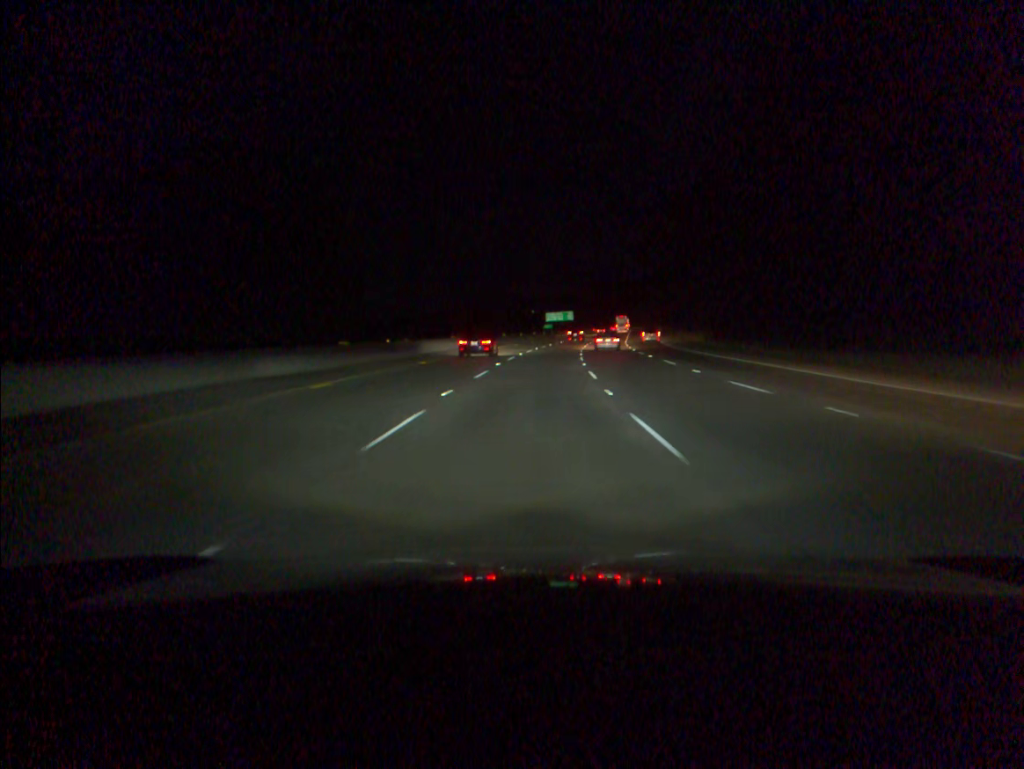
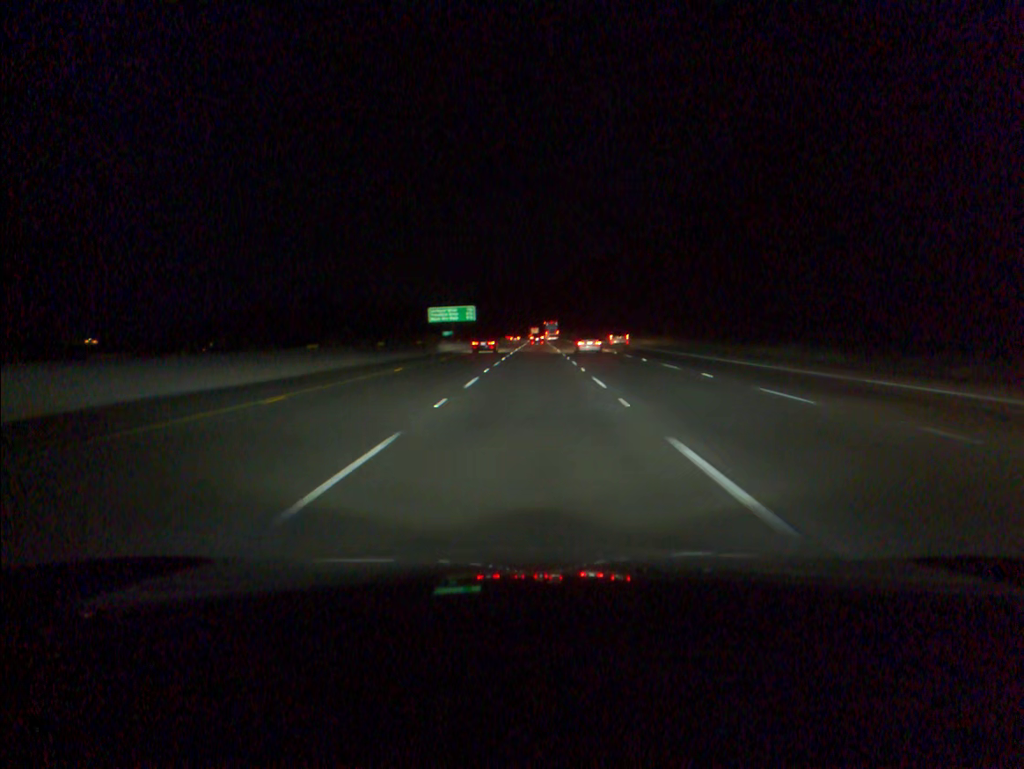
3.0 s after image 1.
(+5.6, +90.6) m; +7°
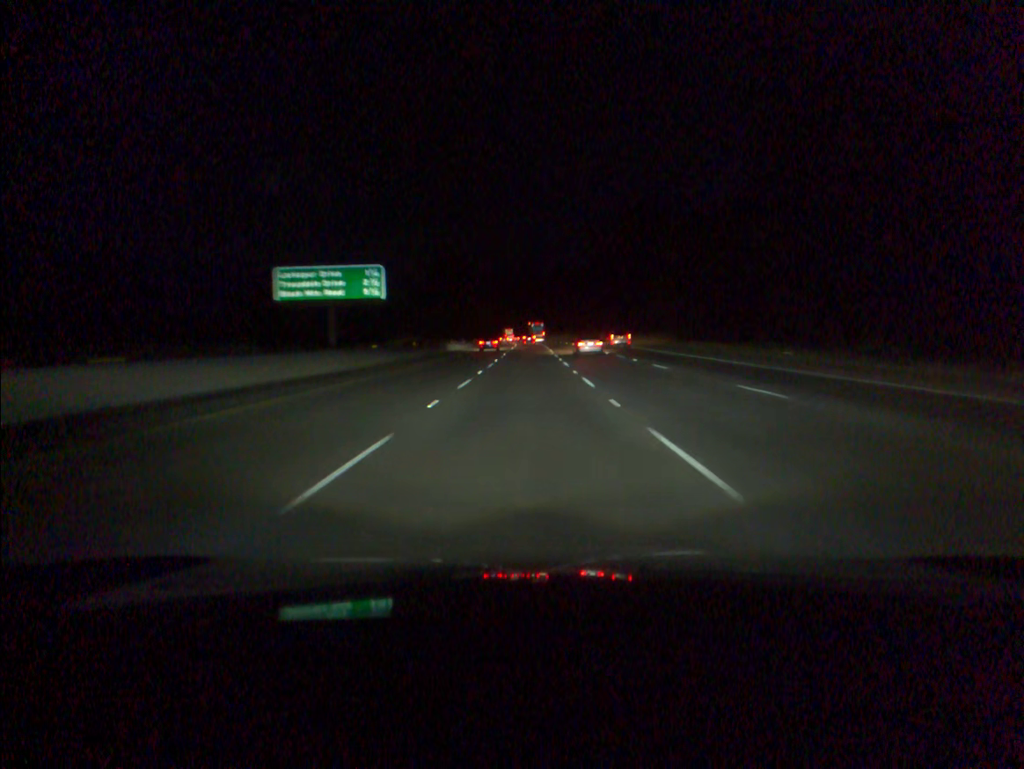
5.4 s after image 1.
(+0.7, +72.3) m; +1°
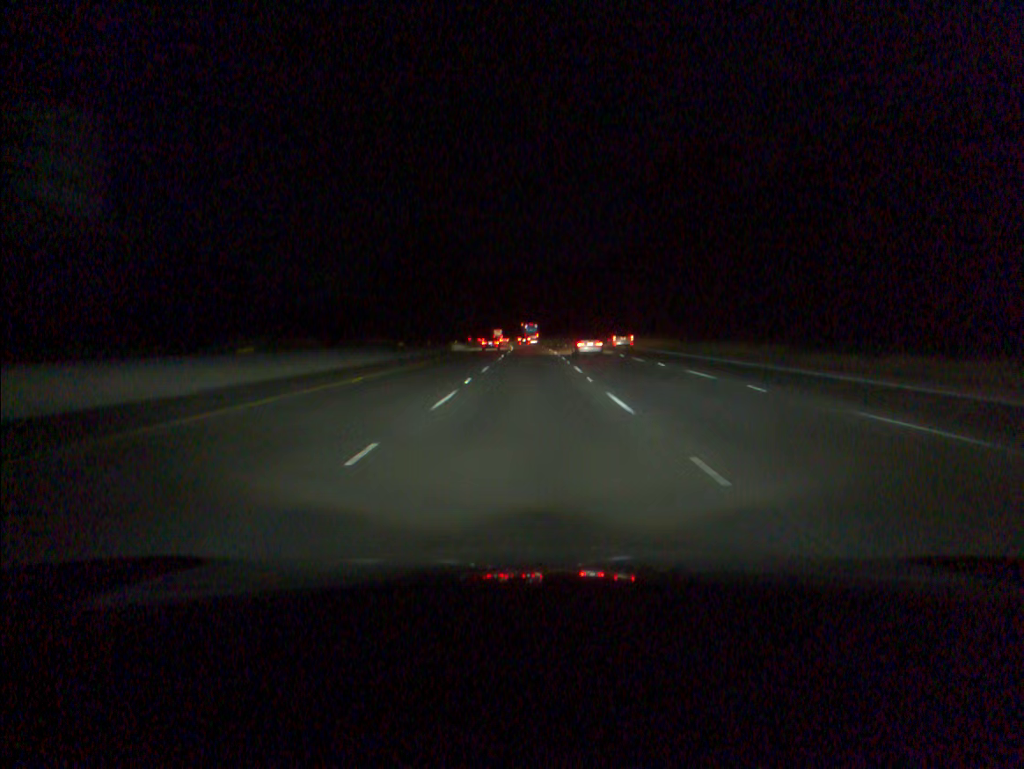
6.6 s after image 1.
(0.0, +36.2) m; 0°
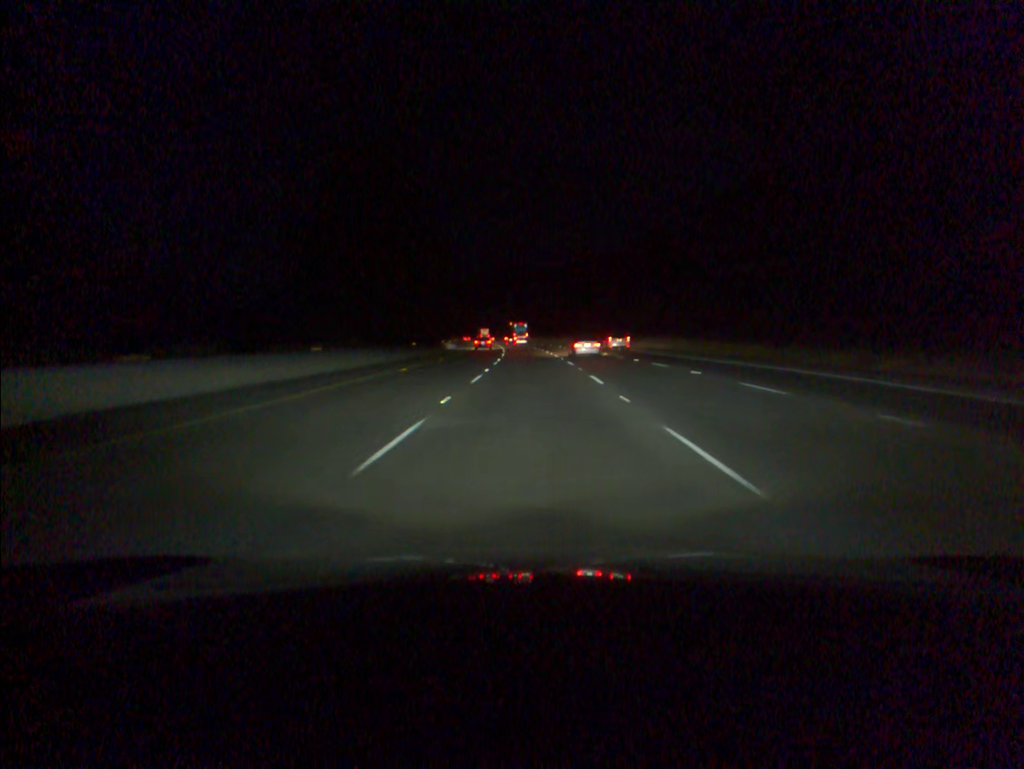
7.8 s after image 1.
(0.0, +36.2) m; 0°
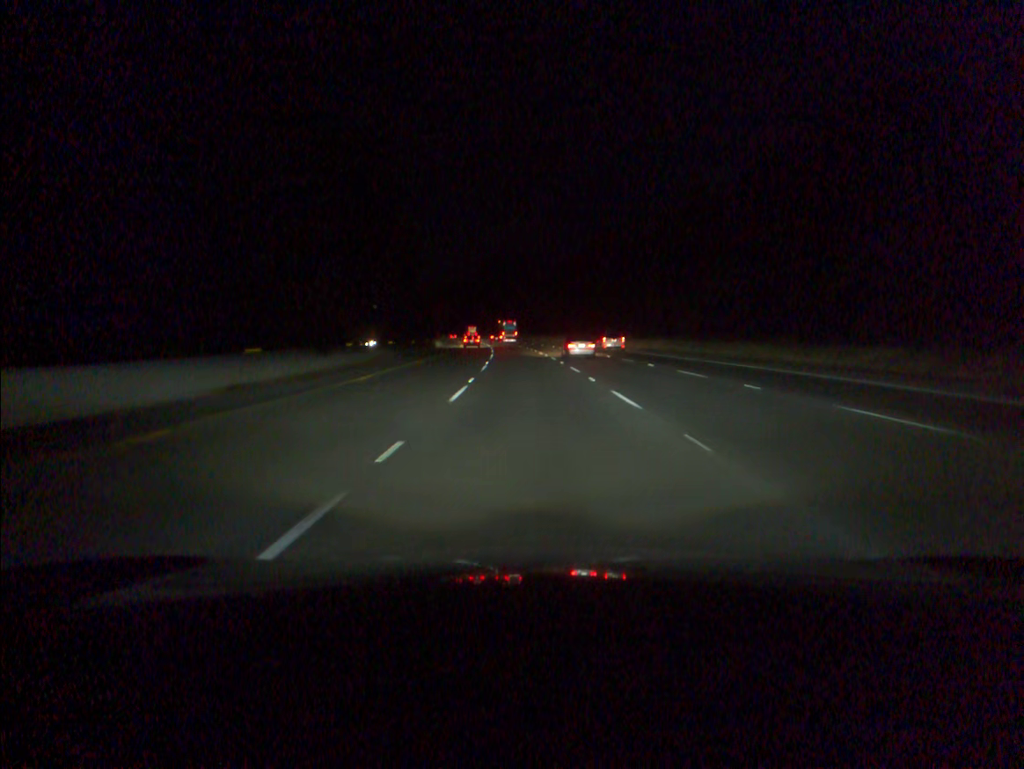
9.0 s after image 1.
(-0.1, +36.2) m; 0°
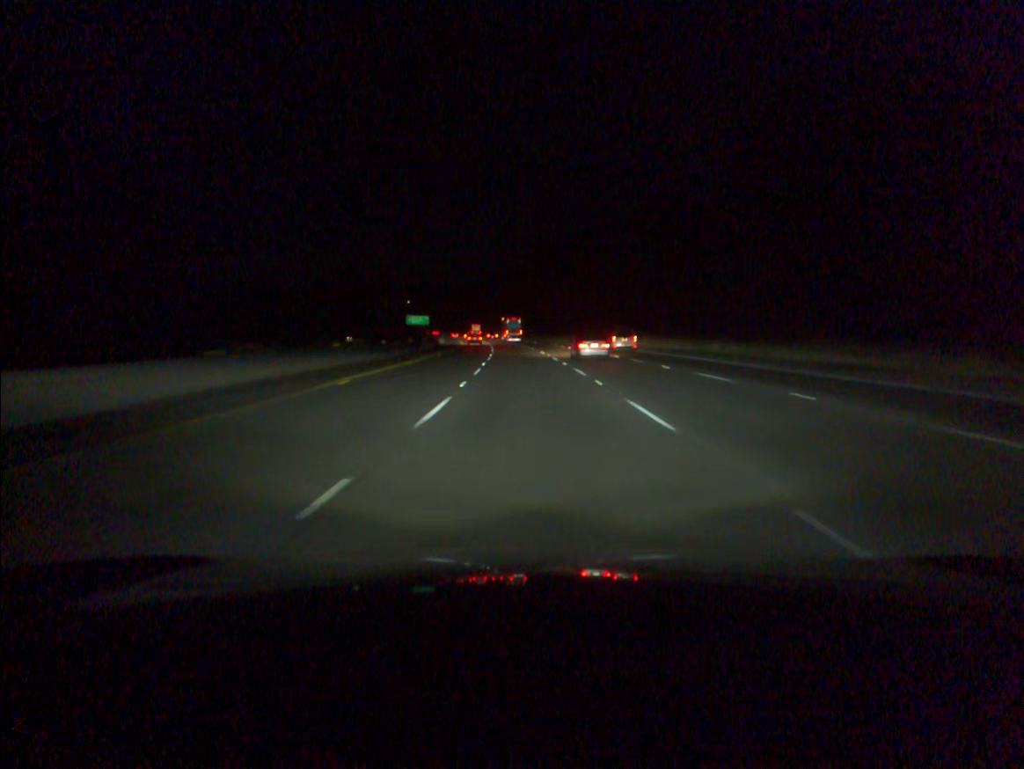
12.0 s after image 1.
(-2.7, +90.6) m; -4°
